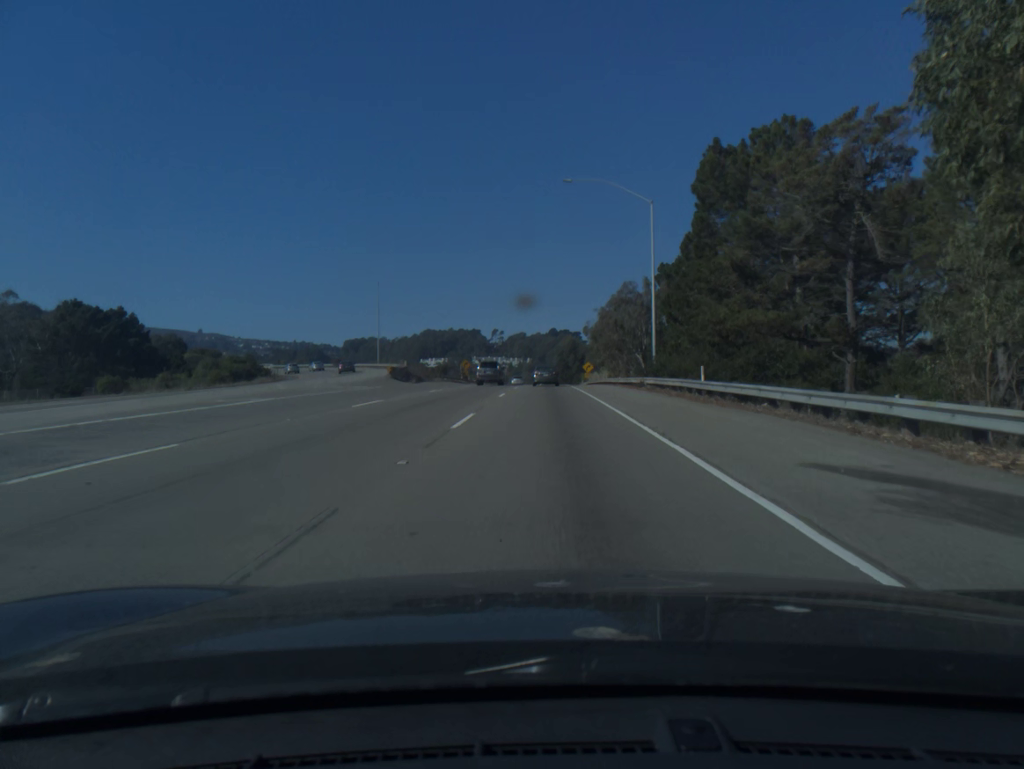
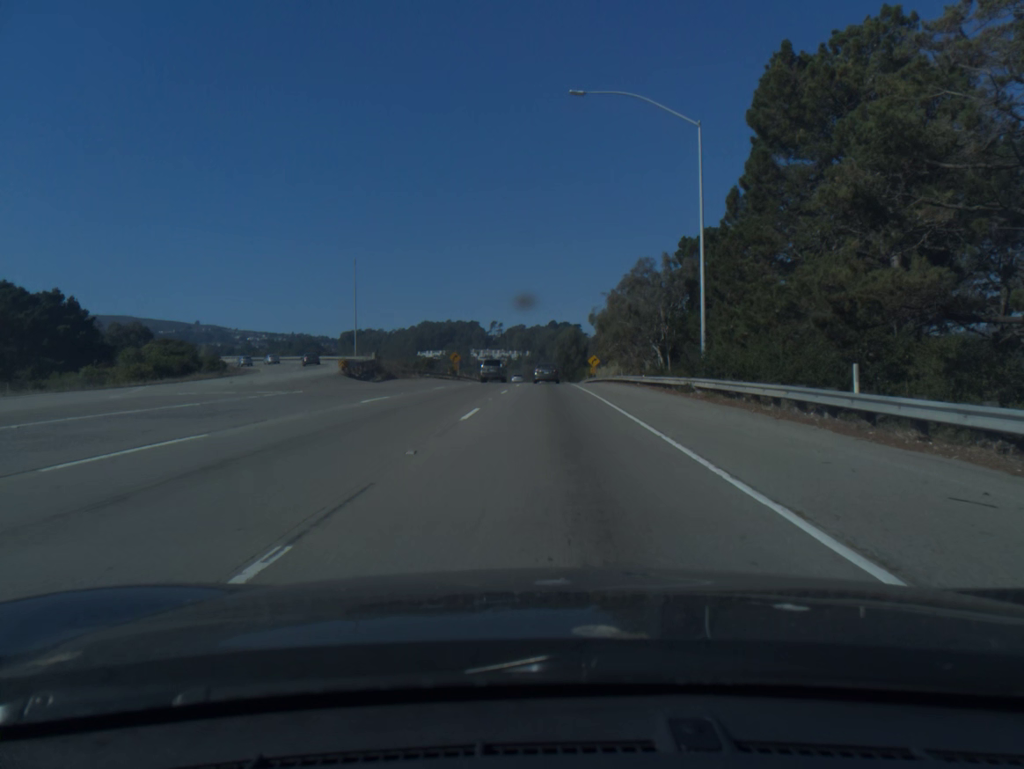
(0.0, +13.6) m; 0°
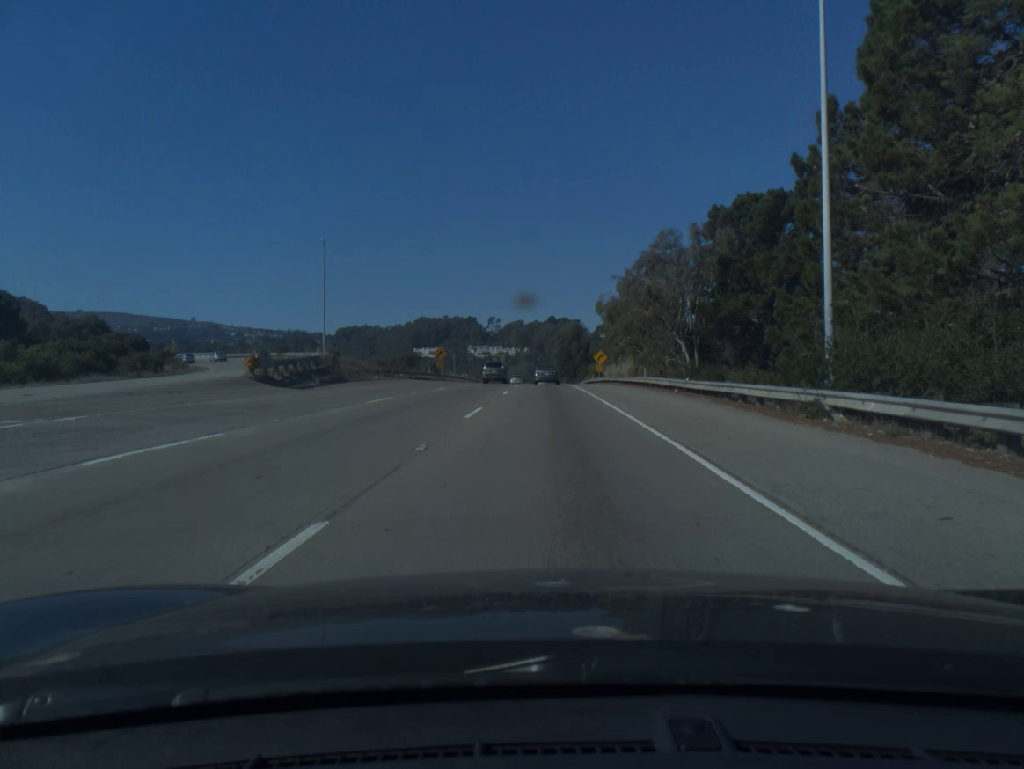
(0.0, +13.7) m; 0°
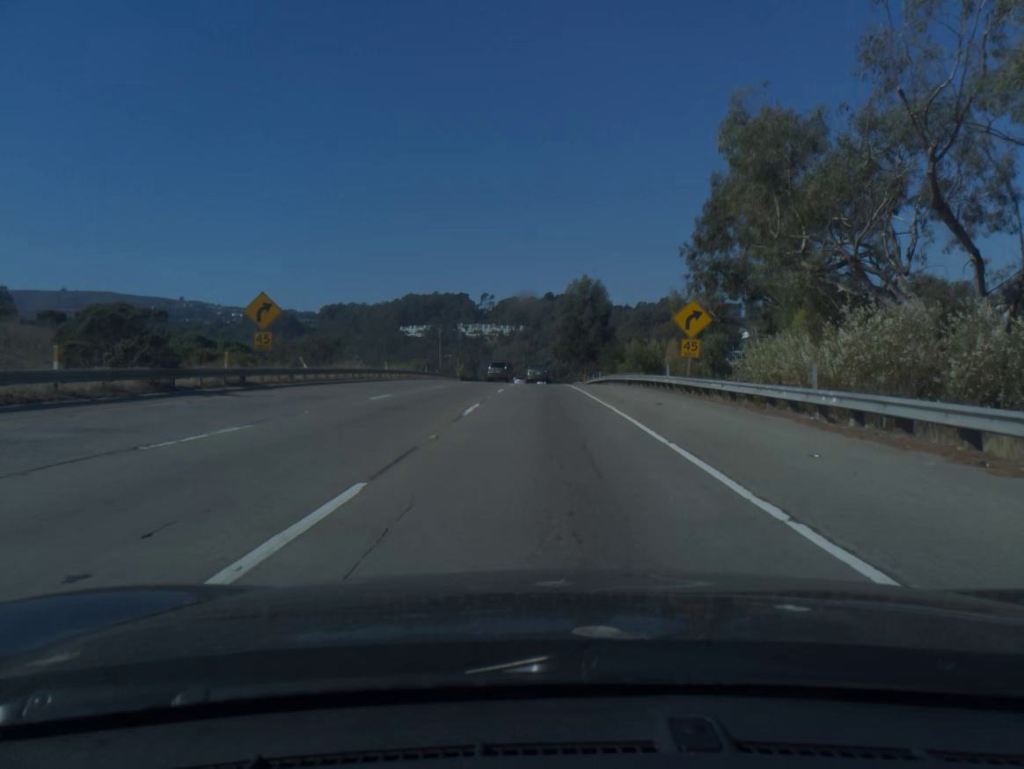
(+0.2, +56.5) m; 0°
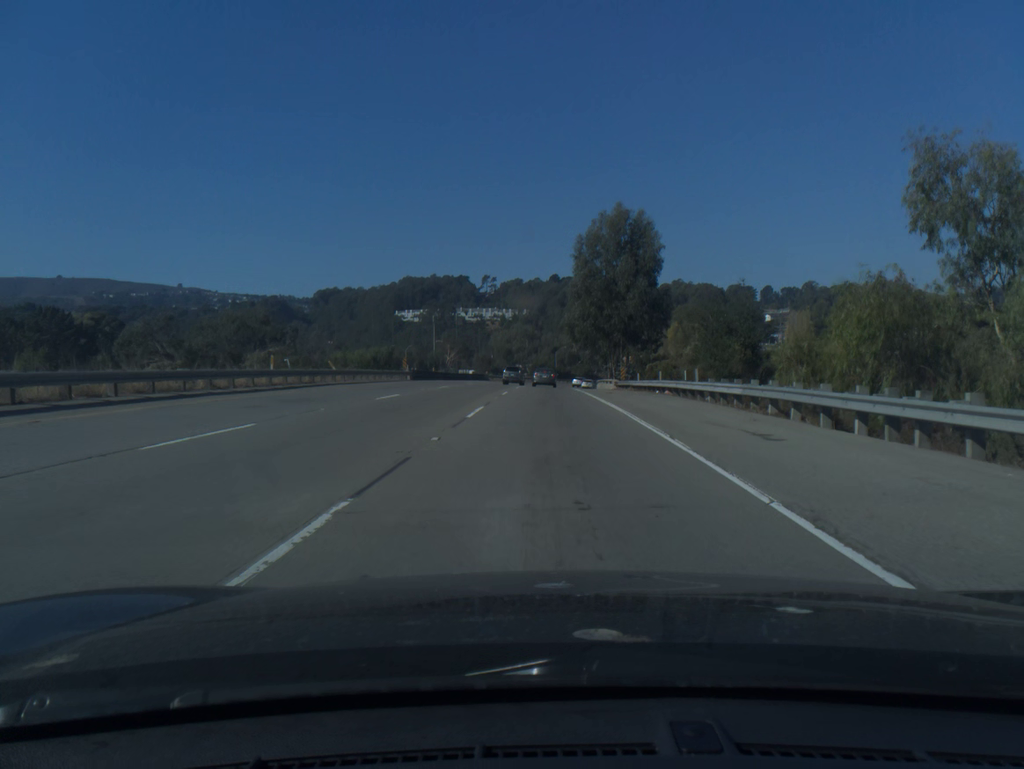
(-0.2, +43.6) m; 0°
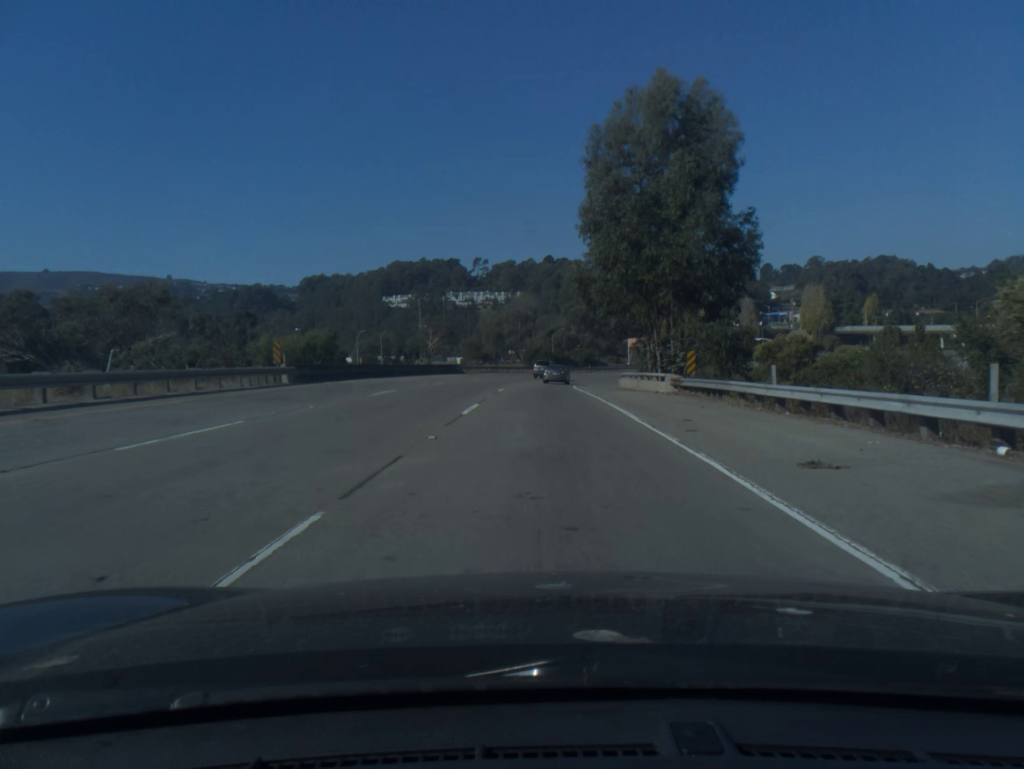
(+0.1, +29.3) m; 0°
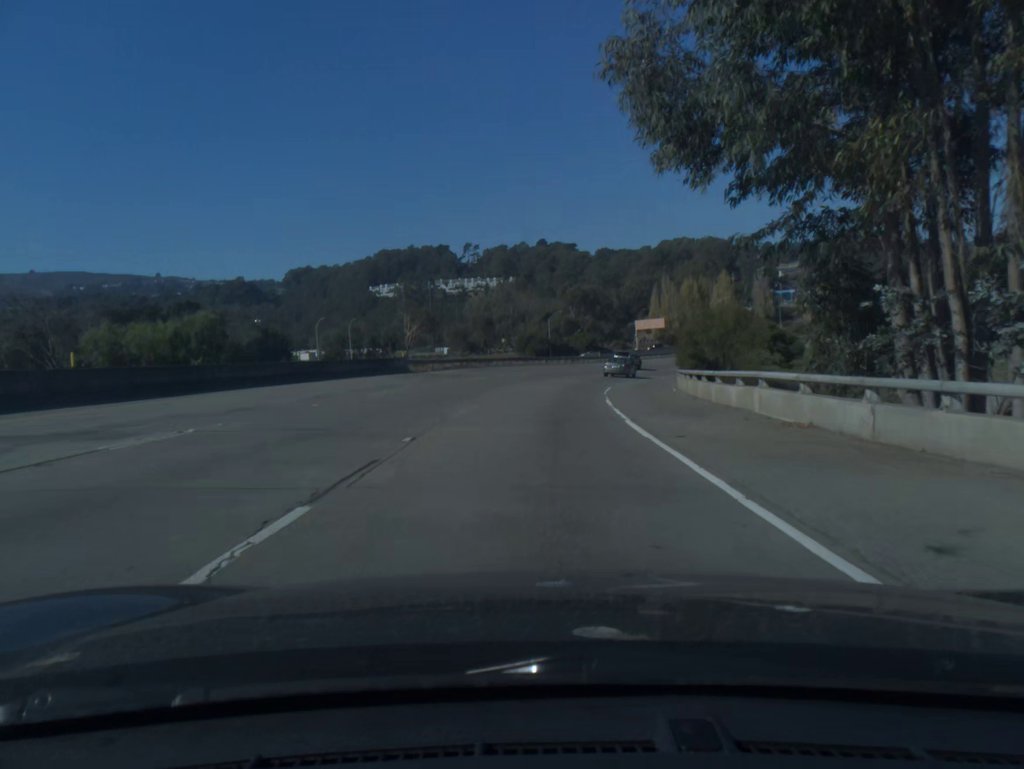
(+0.1, +29.5) m; 0°
